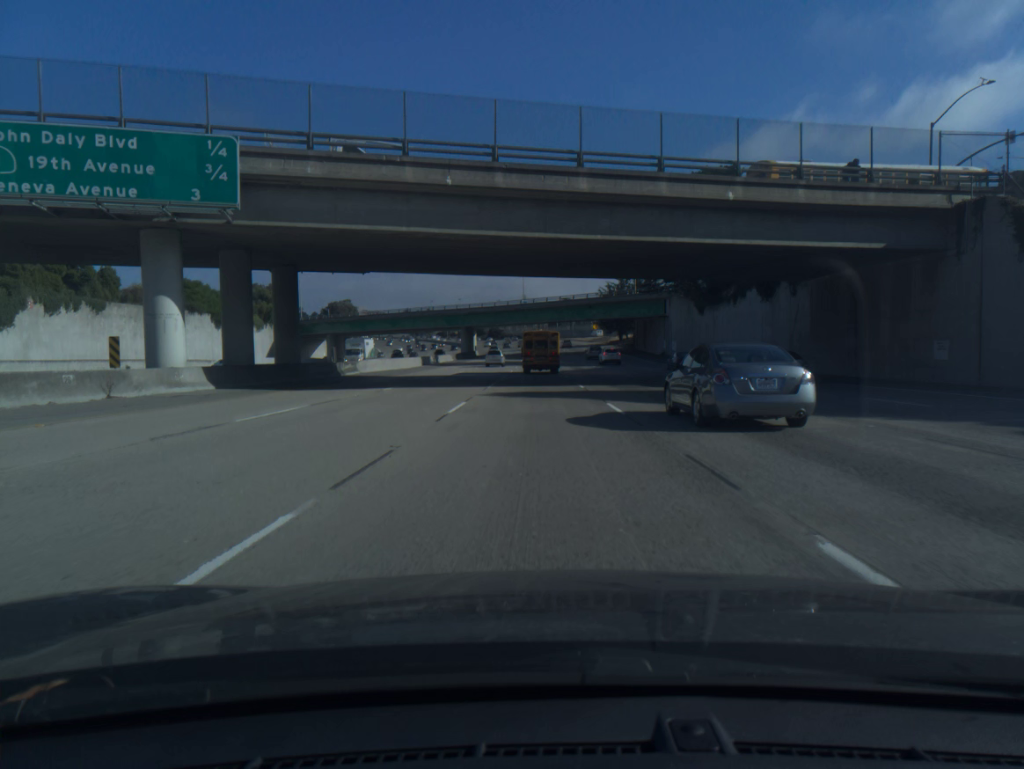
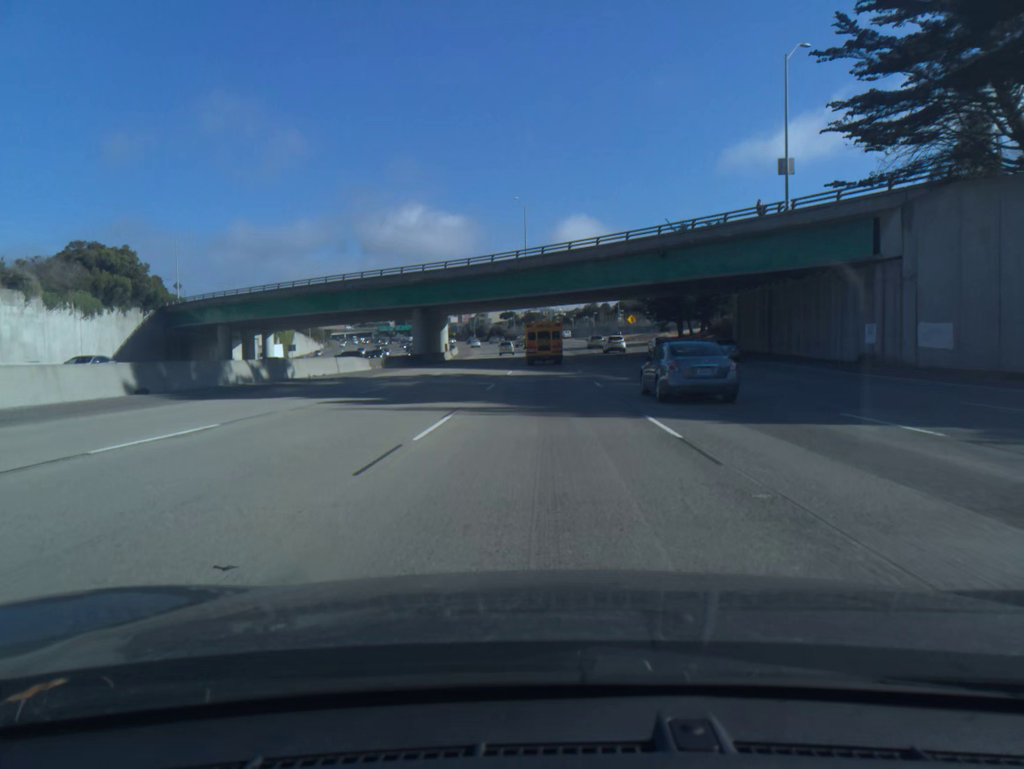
(-0.4, +62.2) m; -1°
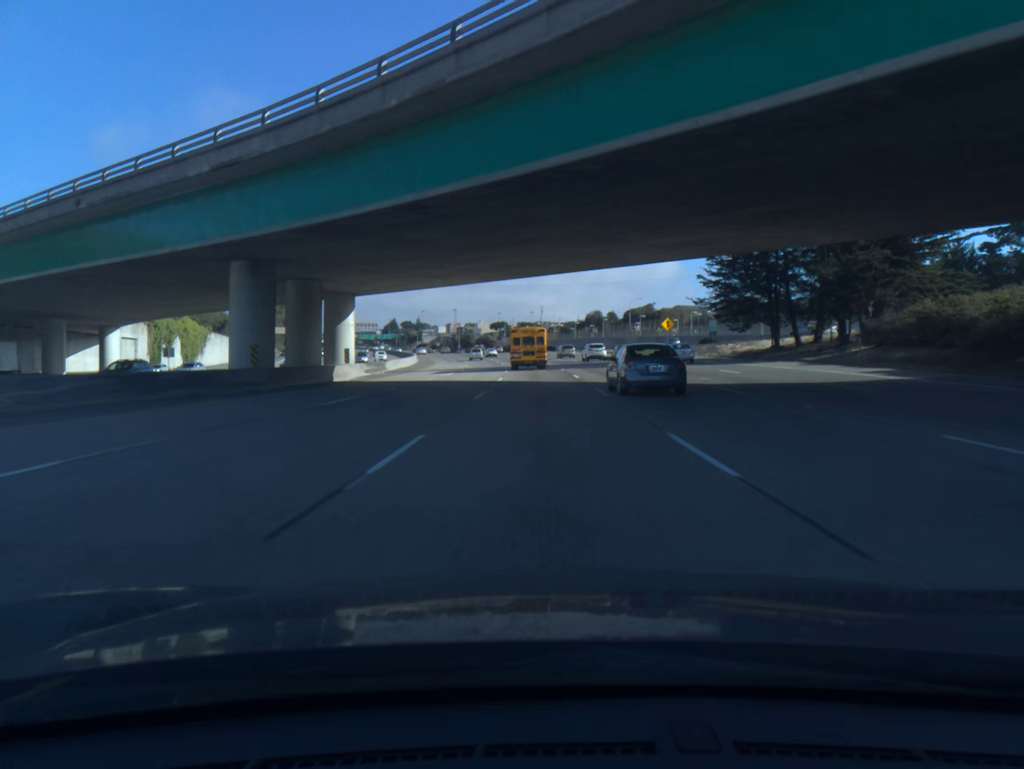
(+0.2, +46.4) m; 0°
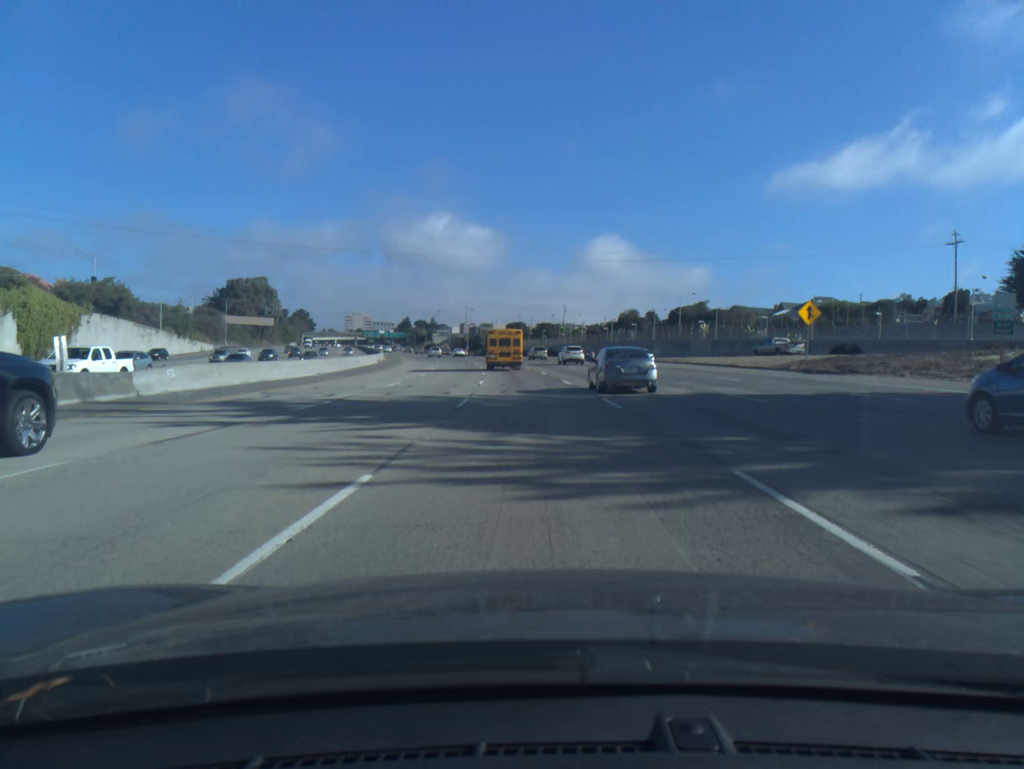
(-0.3, +45.8) m; -1°
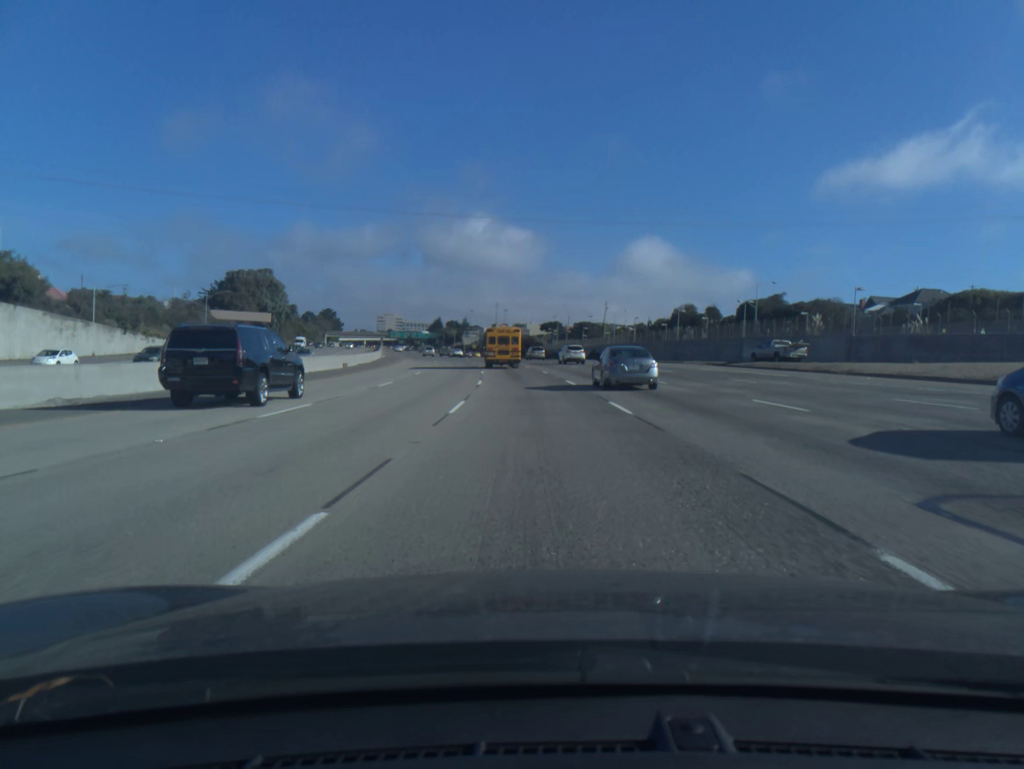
(-0.7, +30.5) m; -3°
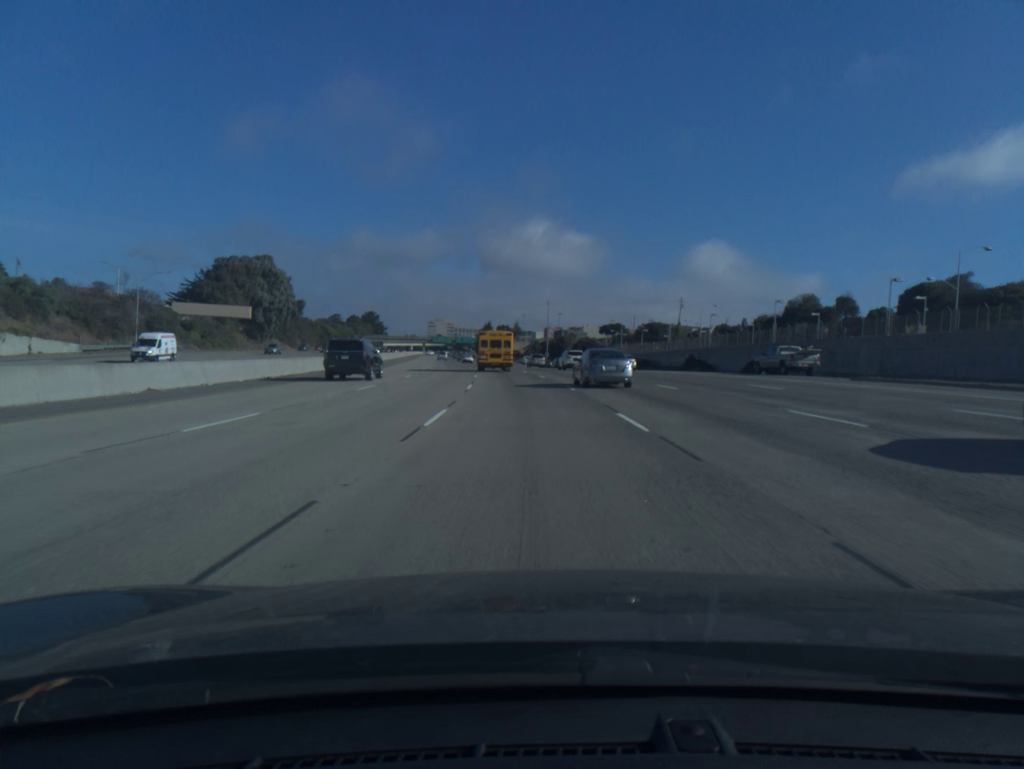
(-1.5, +45.8) m; -4°
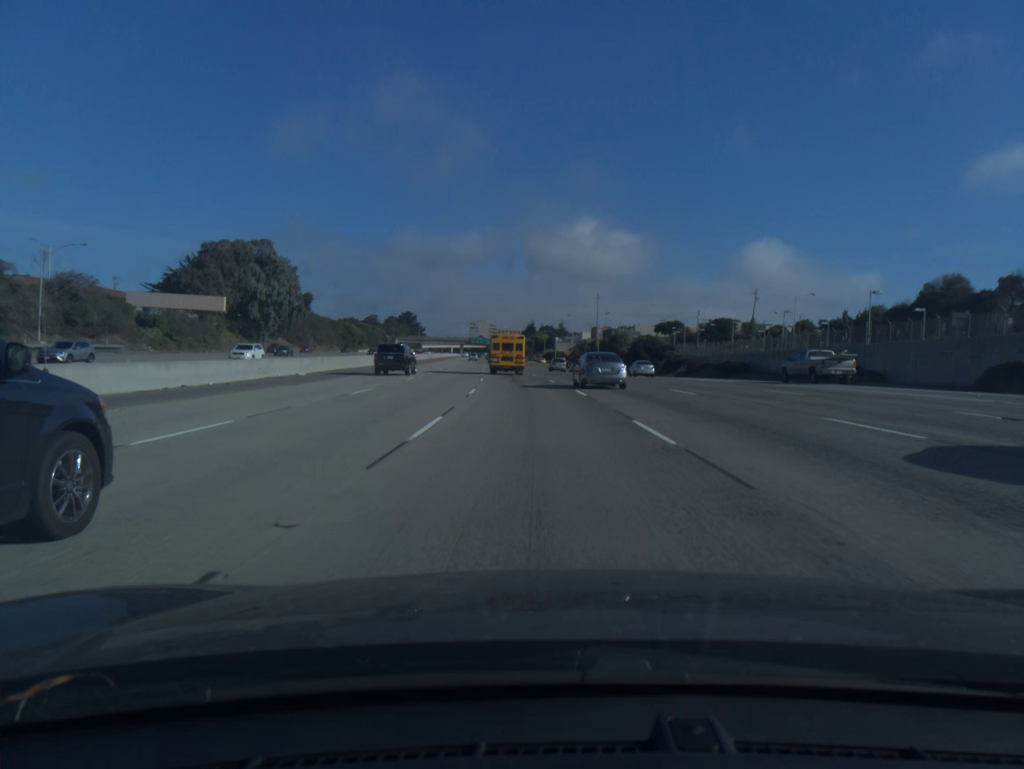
(-0.9, +30.6) m; -3°
